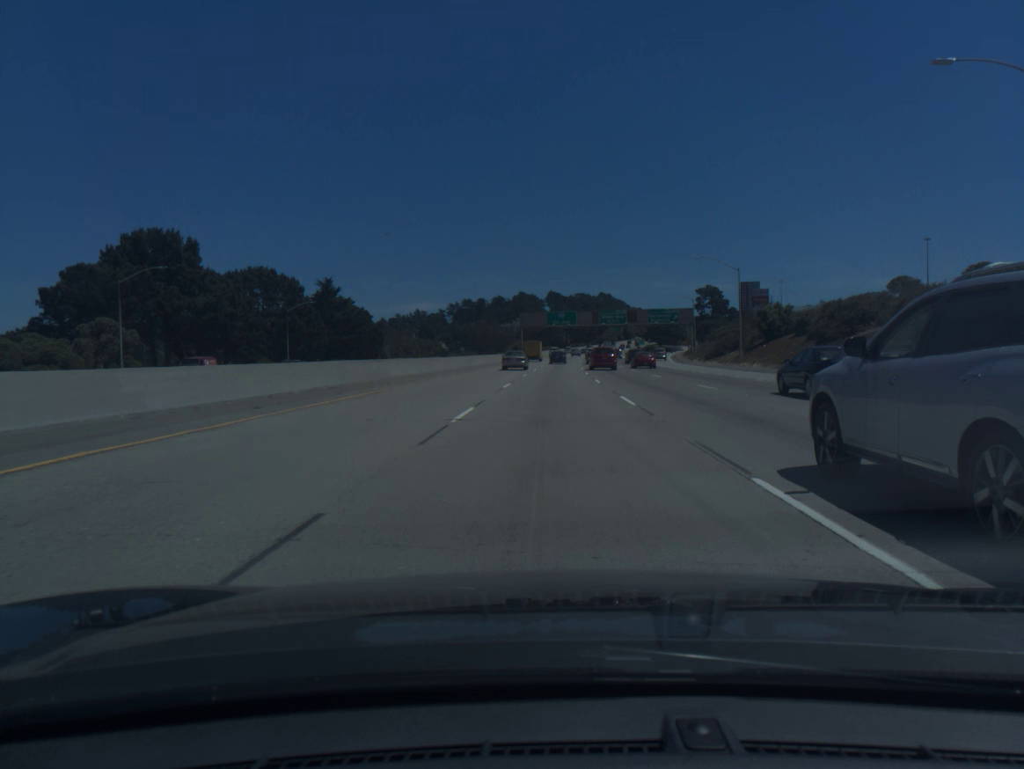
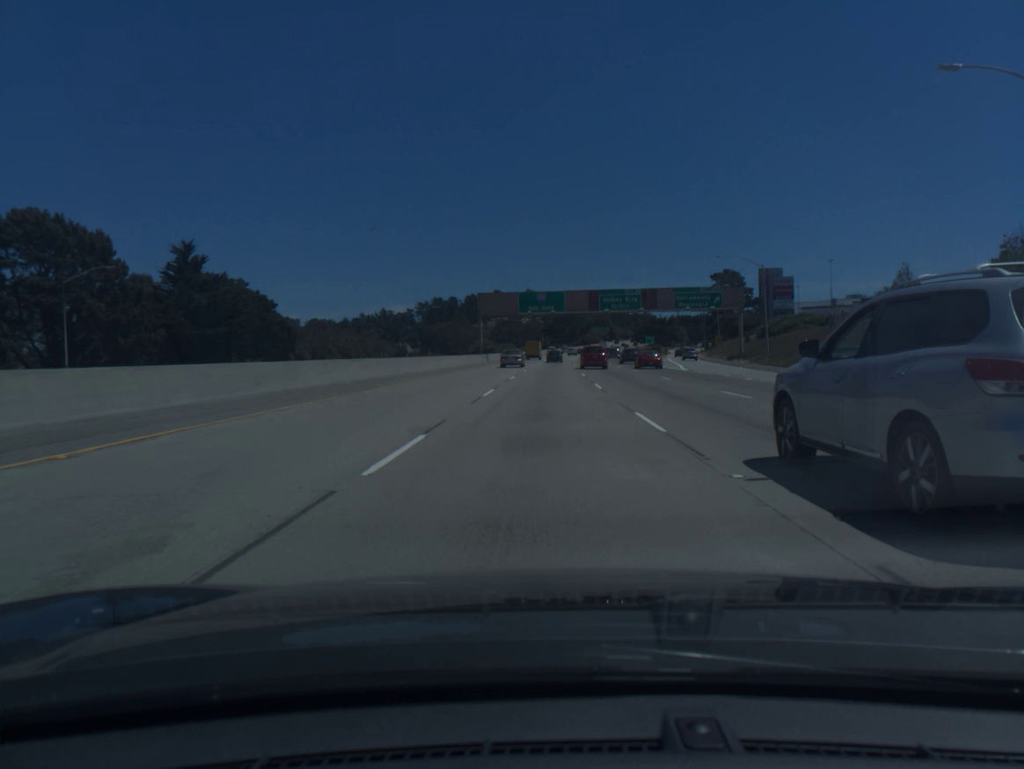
(+0.7, +50.0) m; +2°
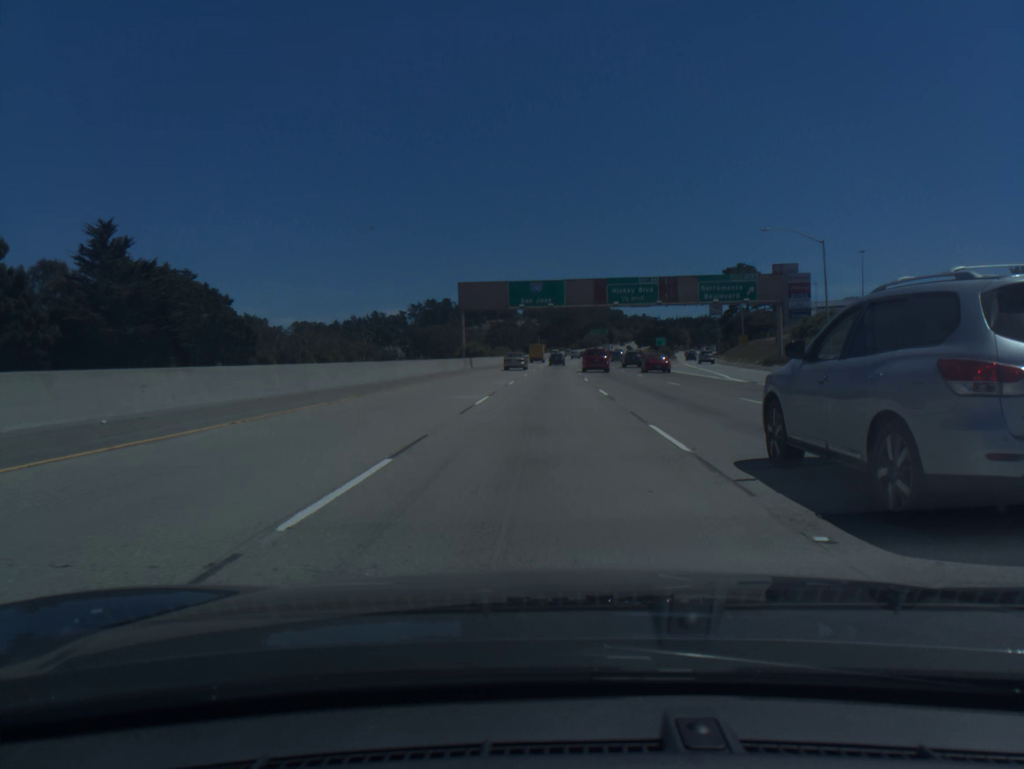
(+0.1, +16.9) m; 0°
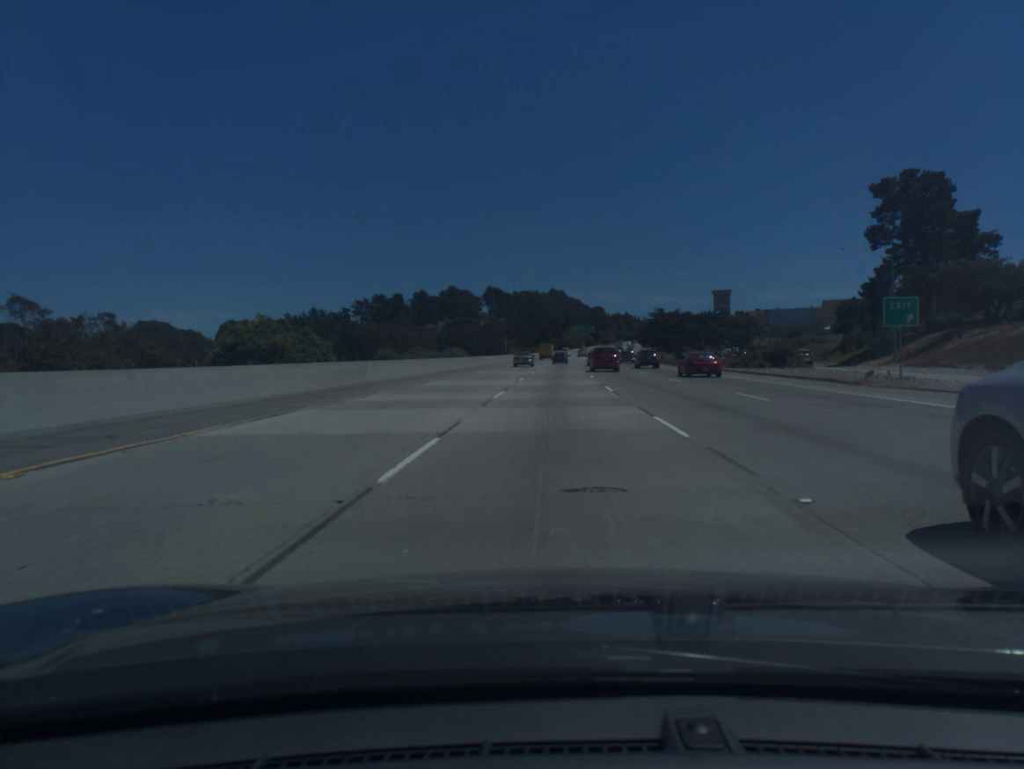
(+1.3, +86.3) m; +2°
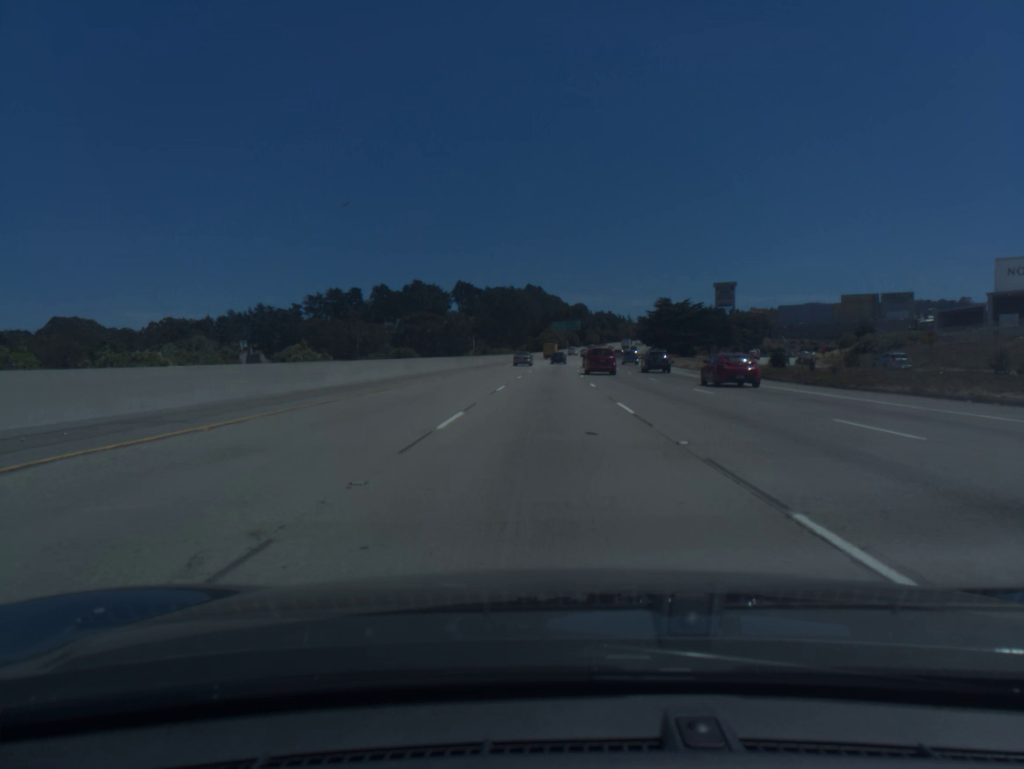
(+0.8, +53.2) m; +2°
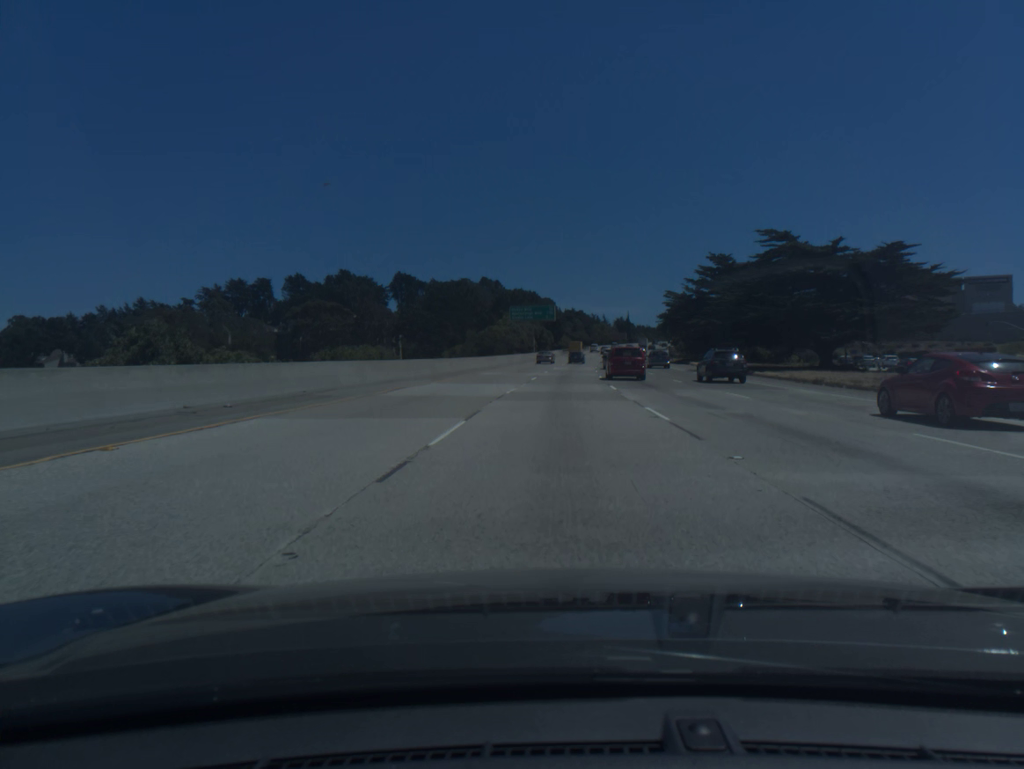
(+1.7, +90.5) m; +3°
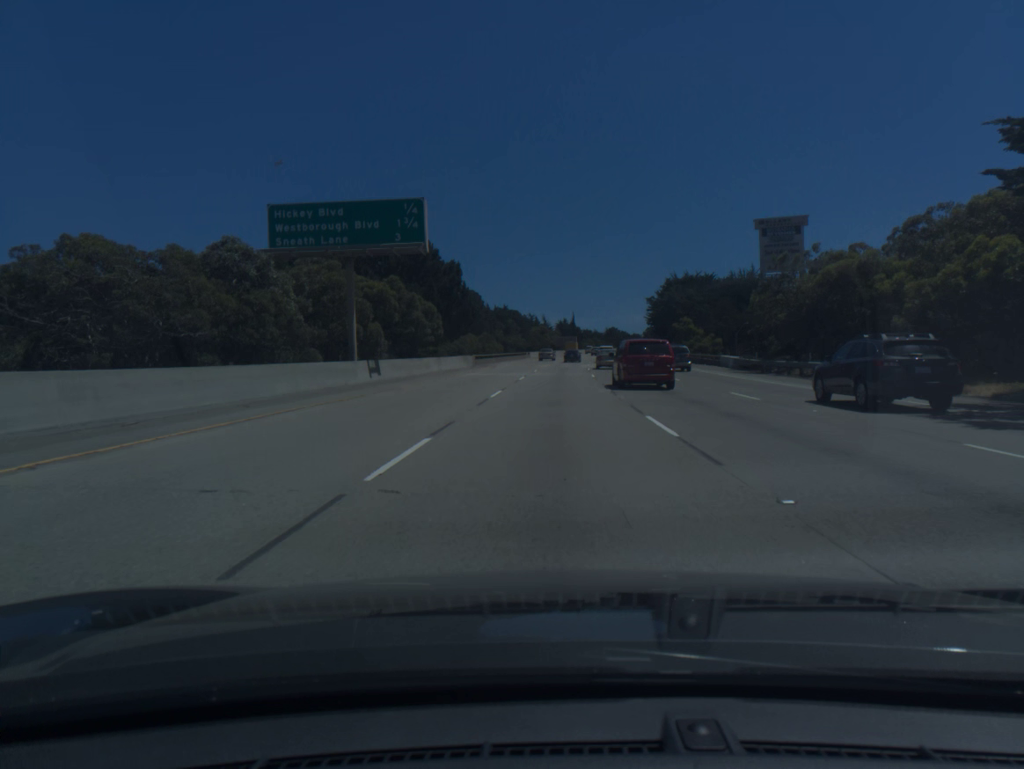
(+4.2, +90.4) m; +5°
